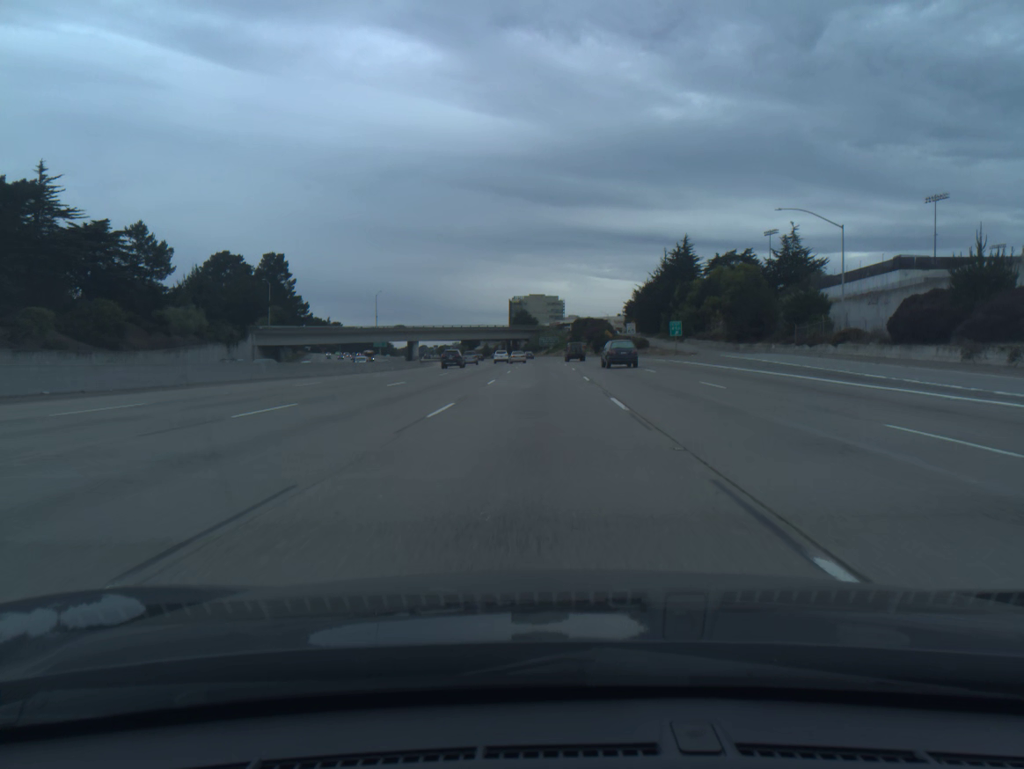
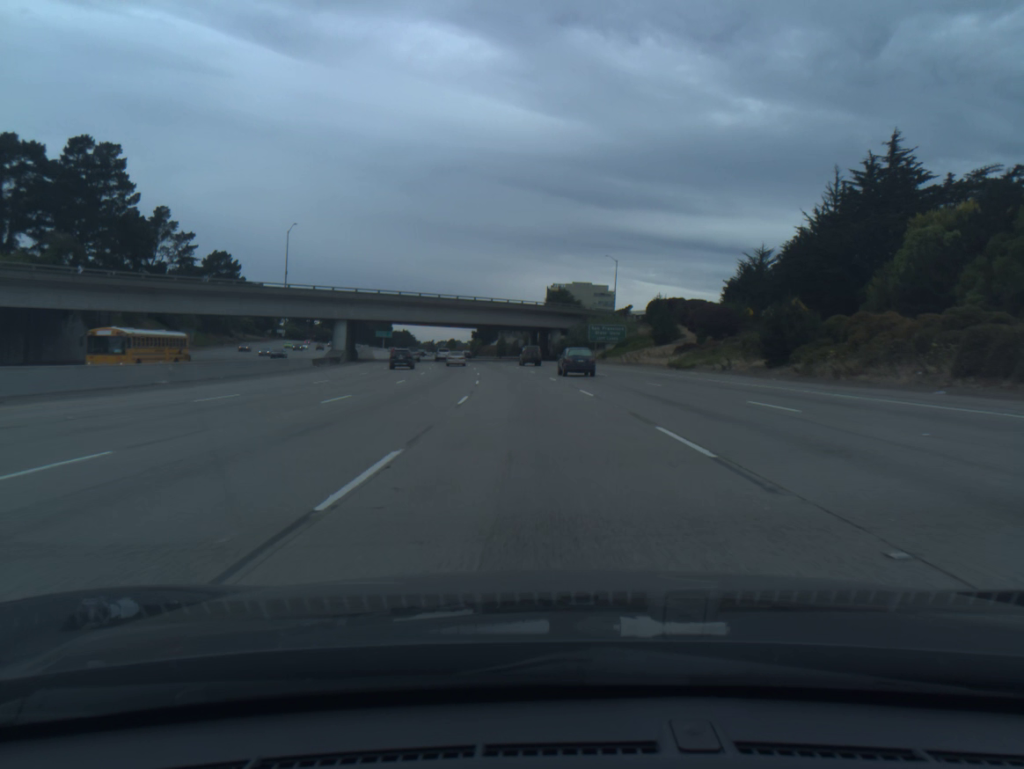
(-1.1, +94.0) m; -3°
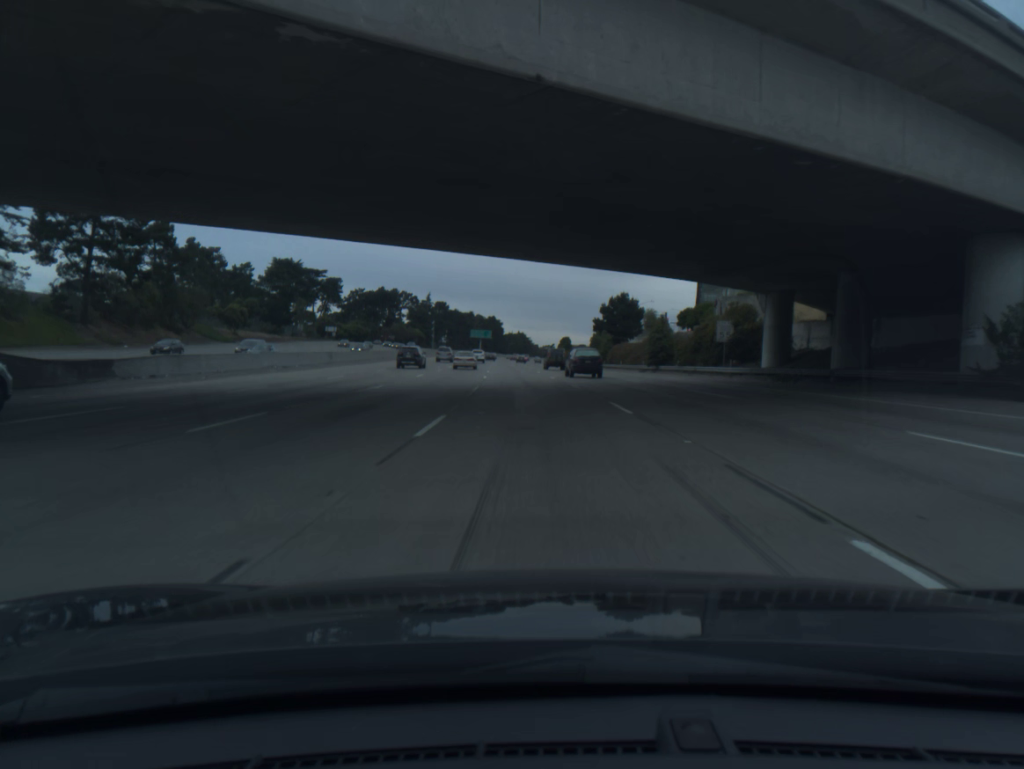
(-7.6, +94.3) m; -9°
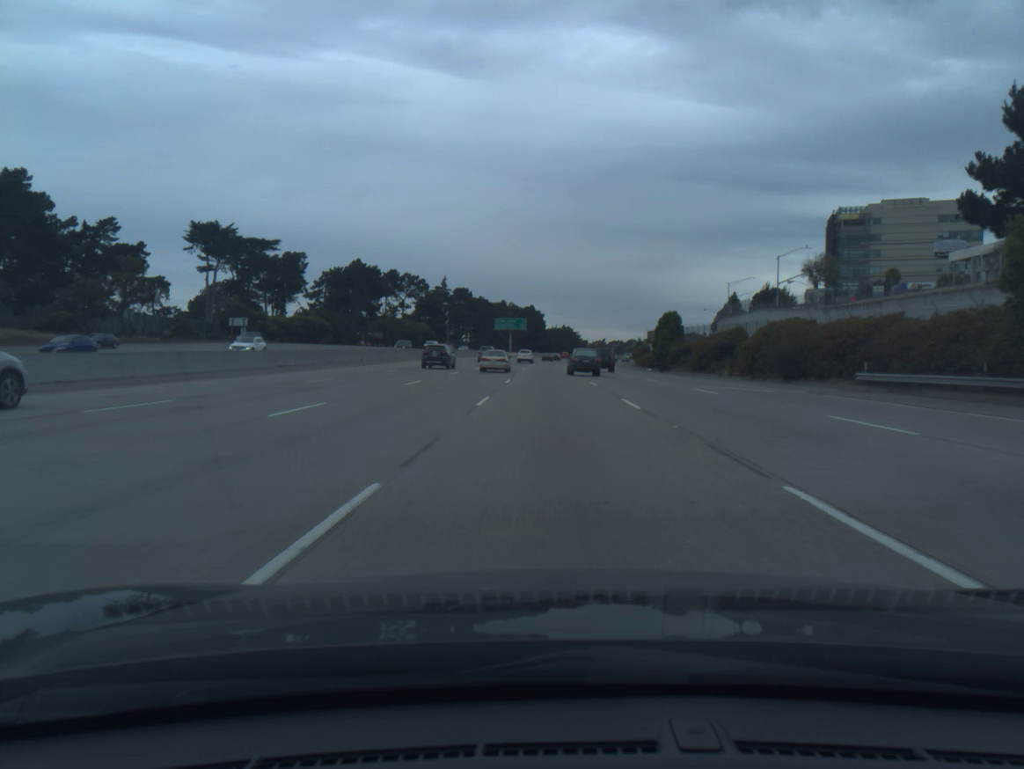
(-4.5, +94.9) m; -3°
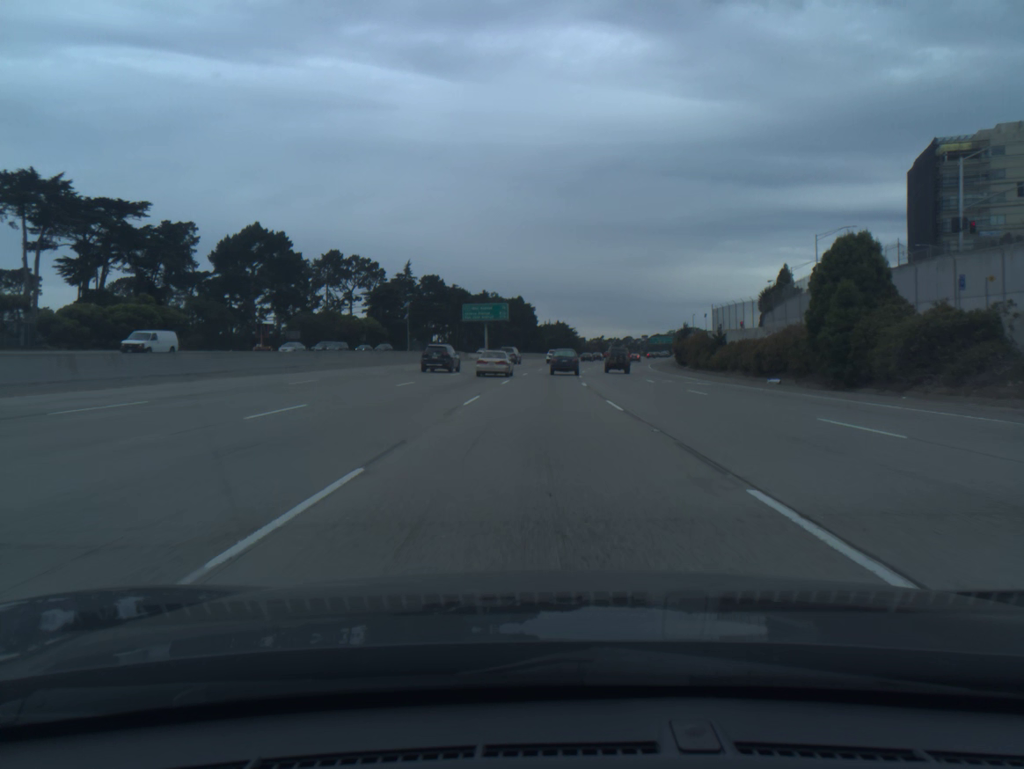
(+0.3, +57.2) m; 0°
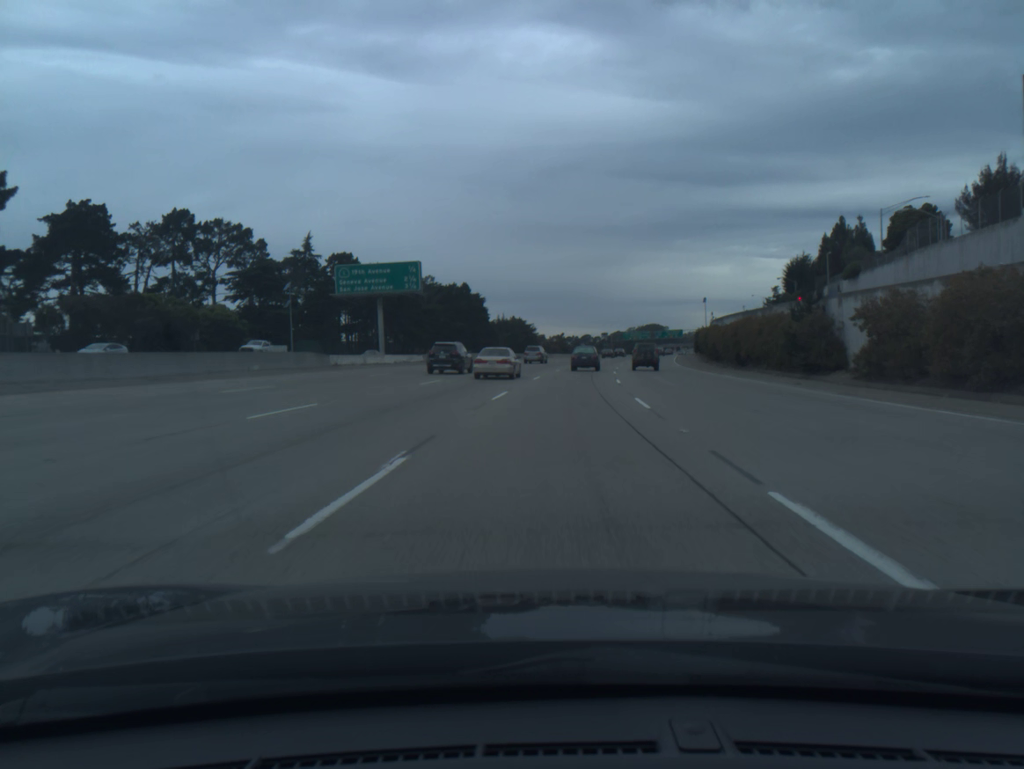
(+1.0, +57.3) m; +3°
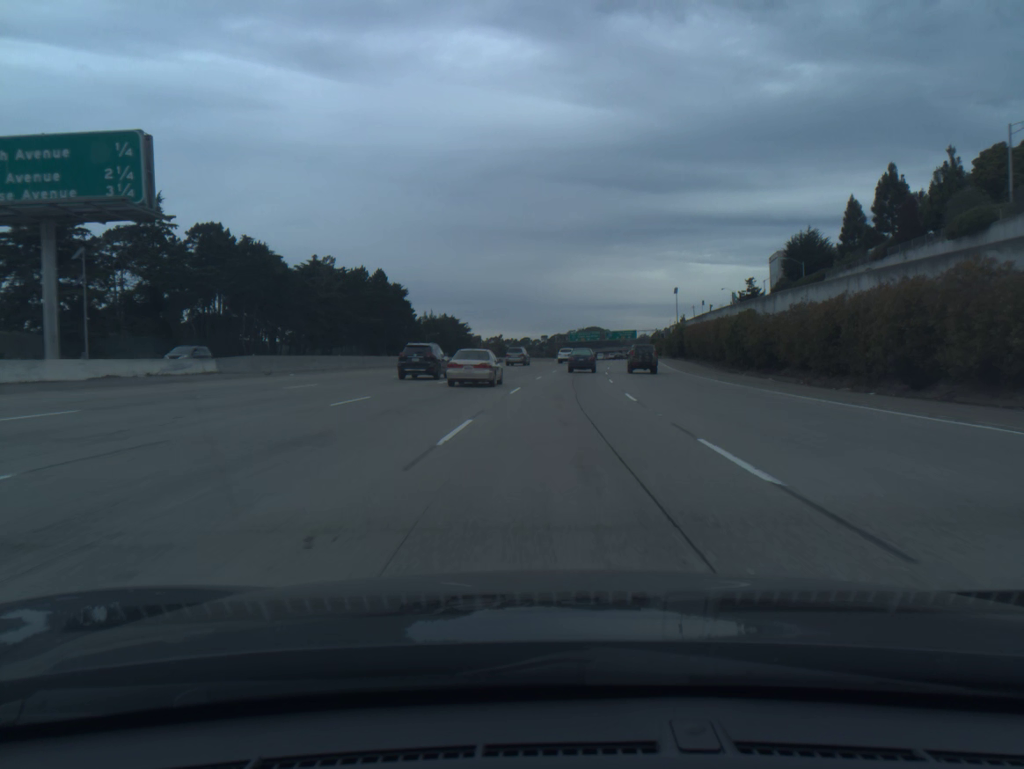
(+1.4, +38.3) m; +4°
